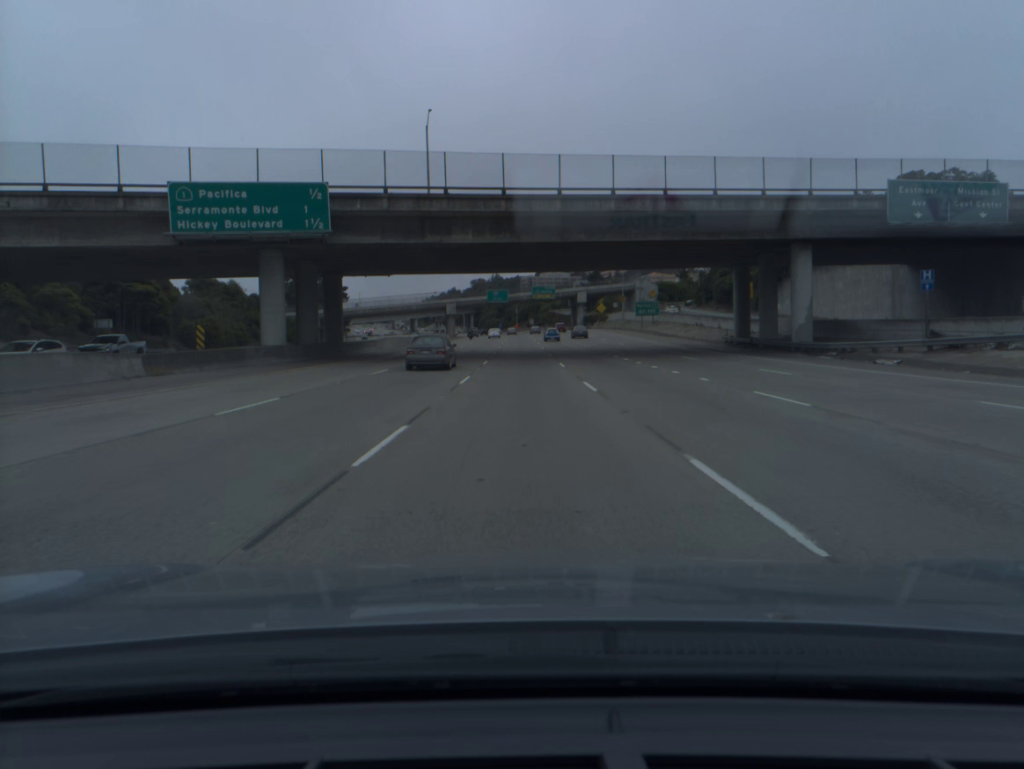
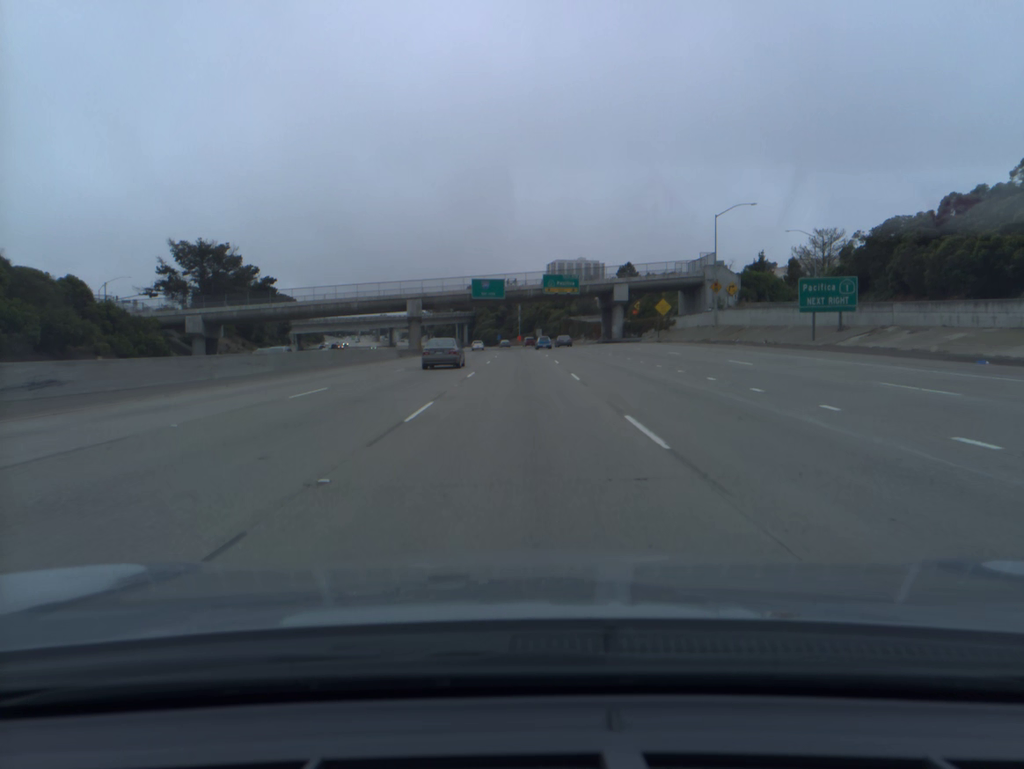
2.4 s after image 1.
(-0.1, +68.4) m; 0°
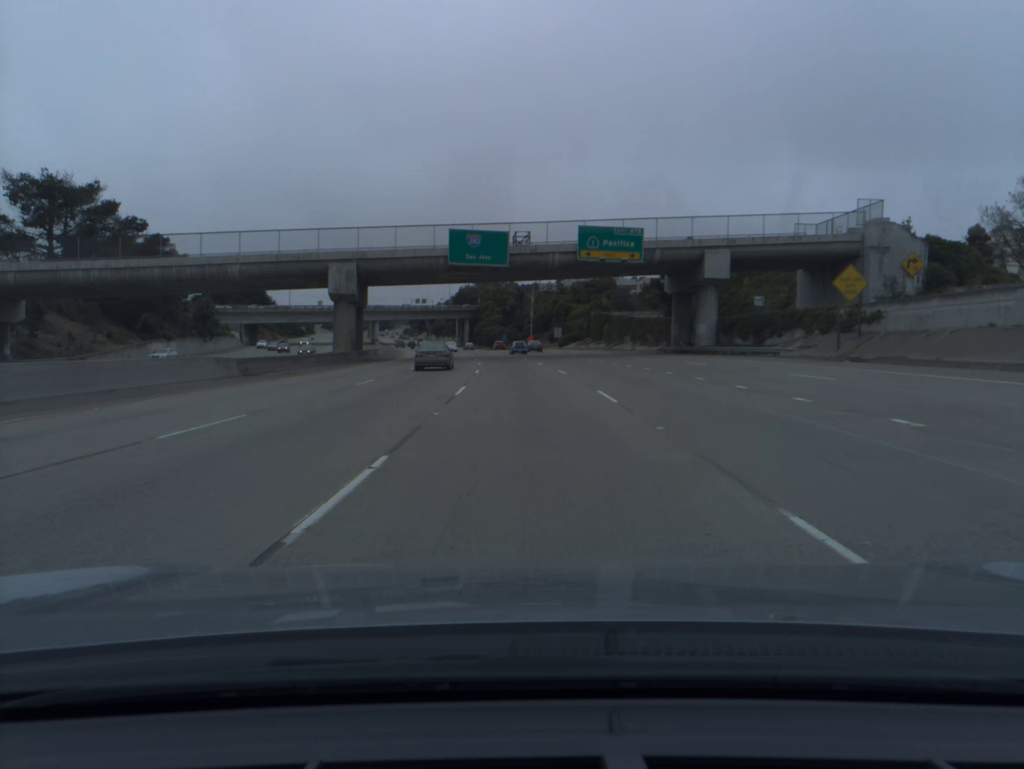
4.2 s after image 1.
(-0.3, +51.2) m; -1°
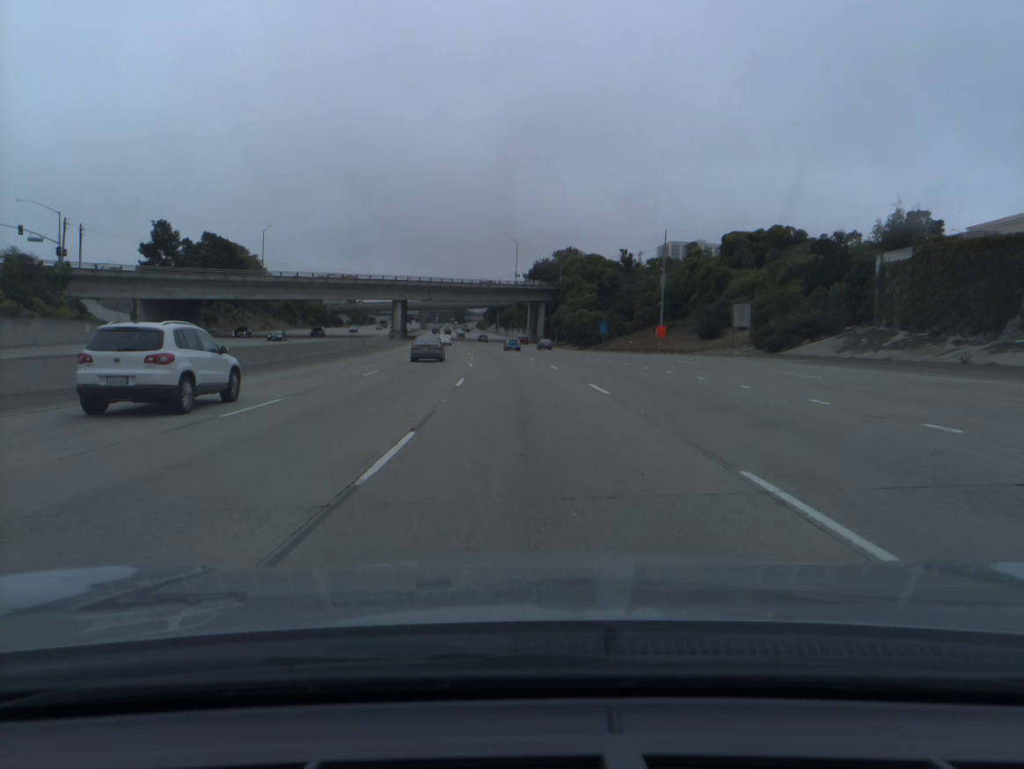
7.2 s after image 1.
(-3.9, +85.6) m; -6°
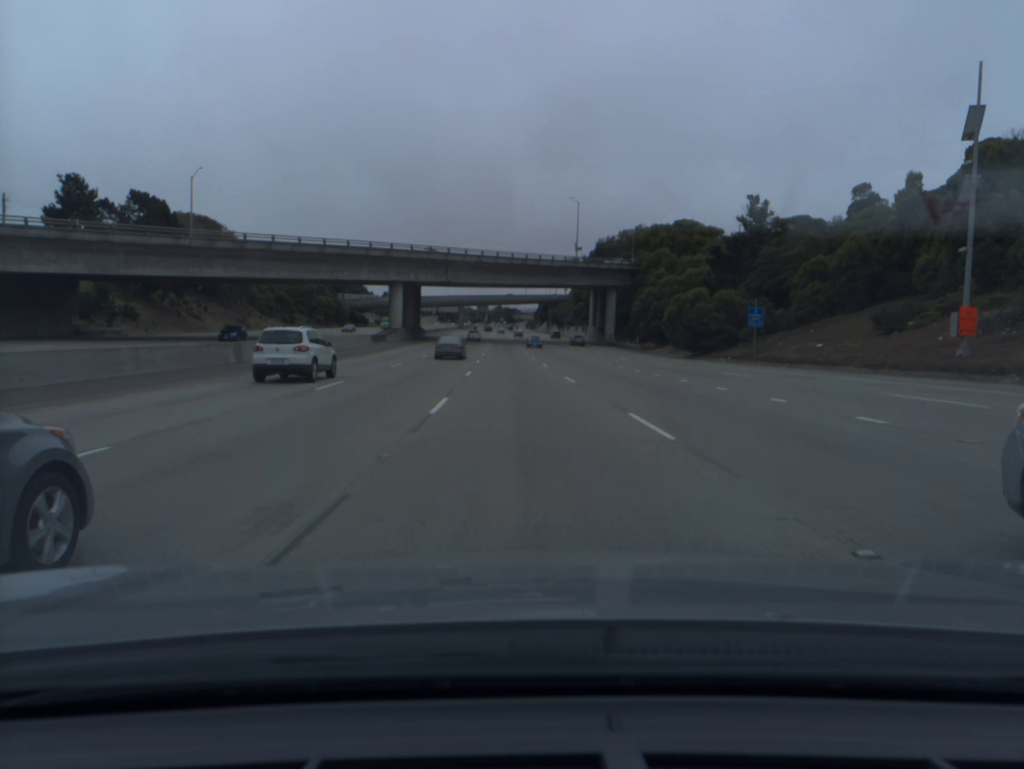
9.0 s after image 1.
(-1.7, +51.6) m; -4°
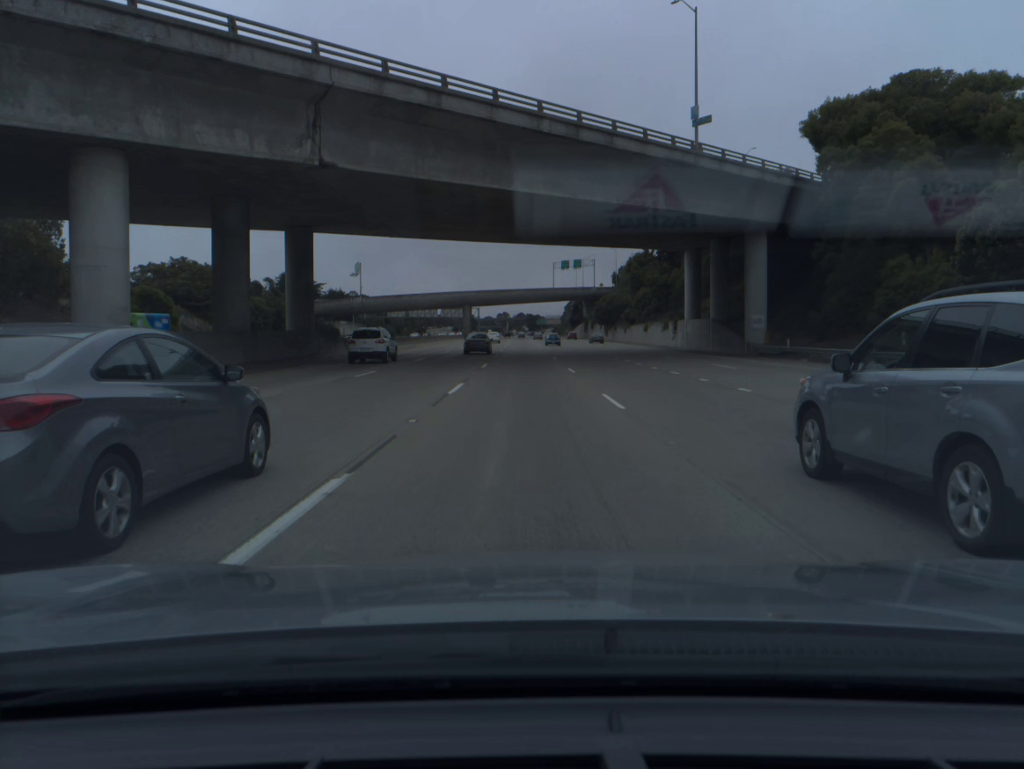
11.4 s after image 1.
(-1.5, +68.8) m; -2°
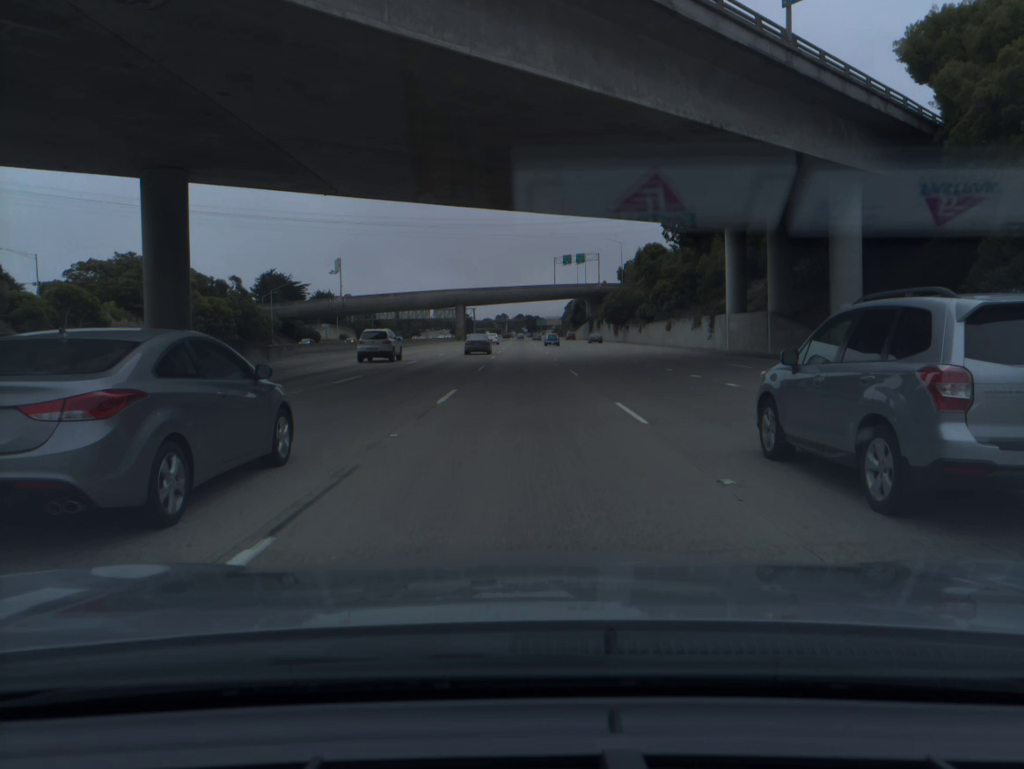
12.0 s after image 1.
(0.0, +17.1) m; 0°
